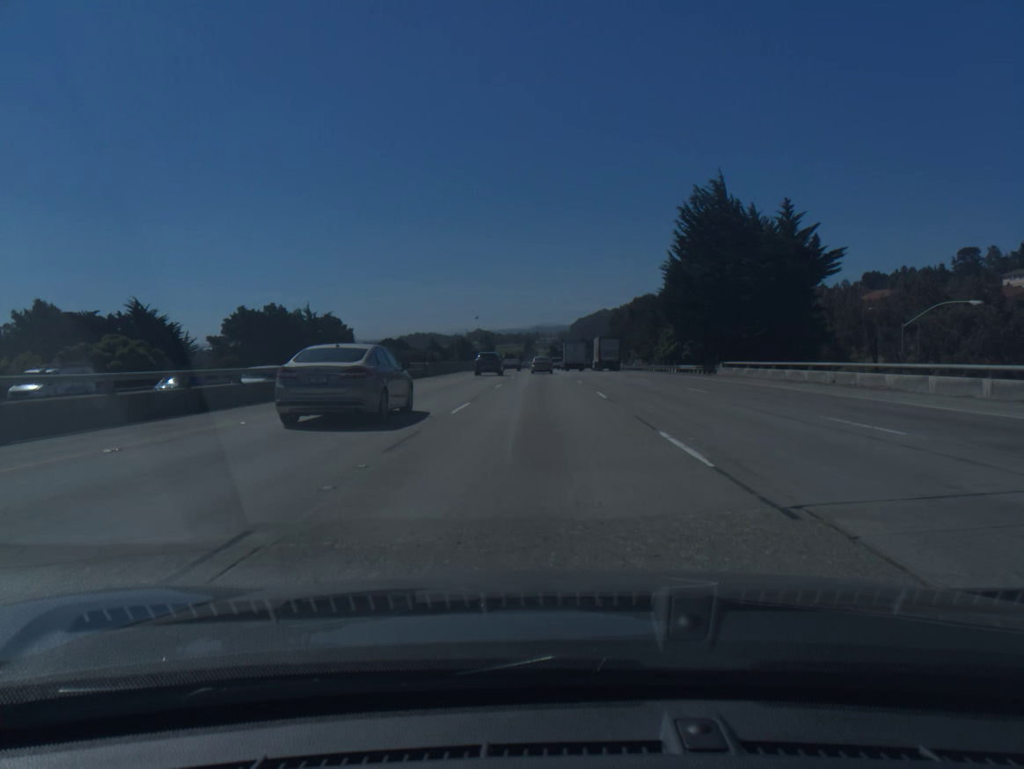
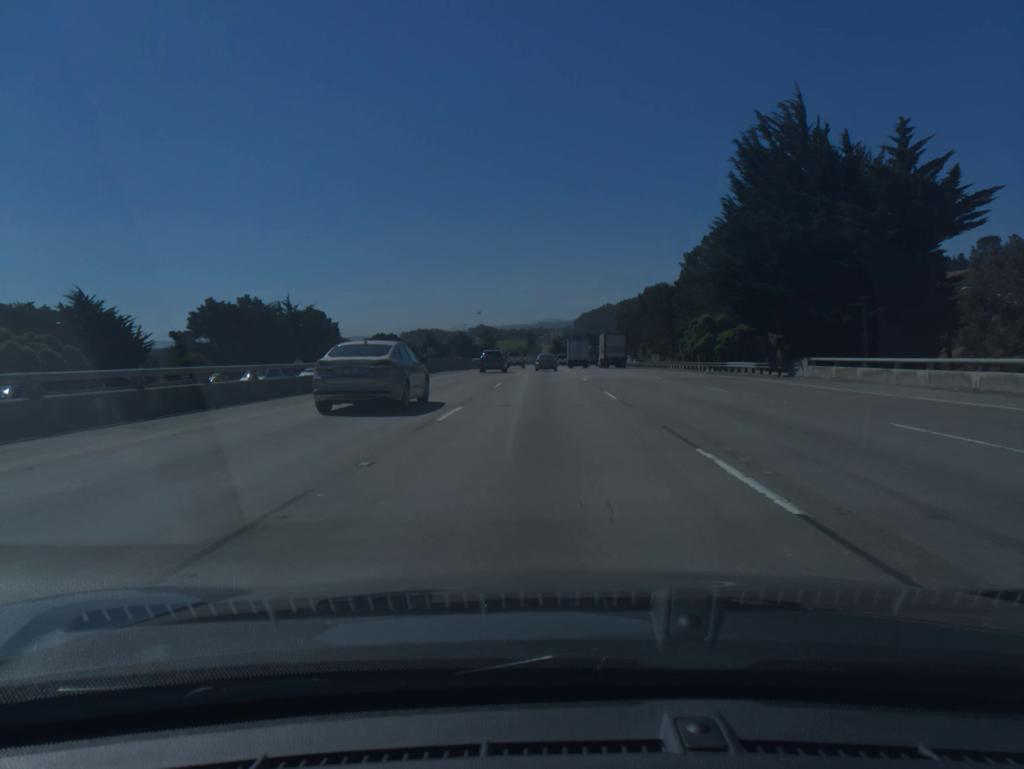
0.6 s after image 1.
(0.0, +17.5) m; 0°
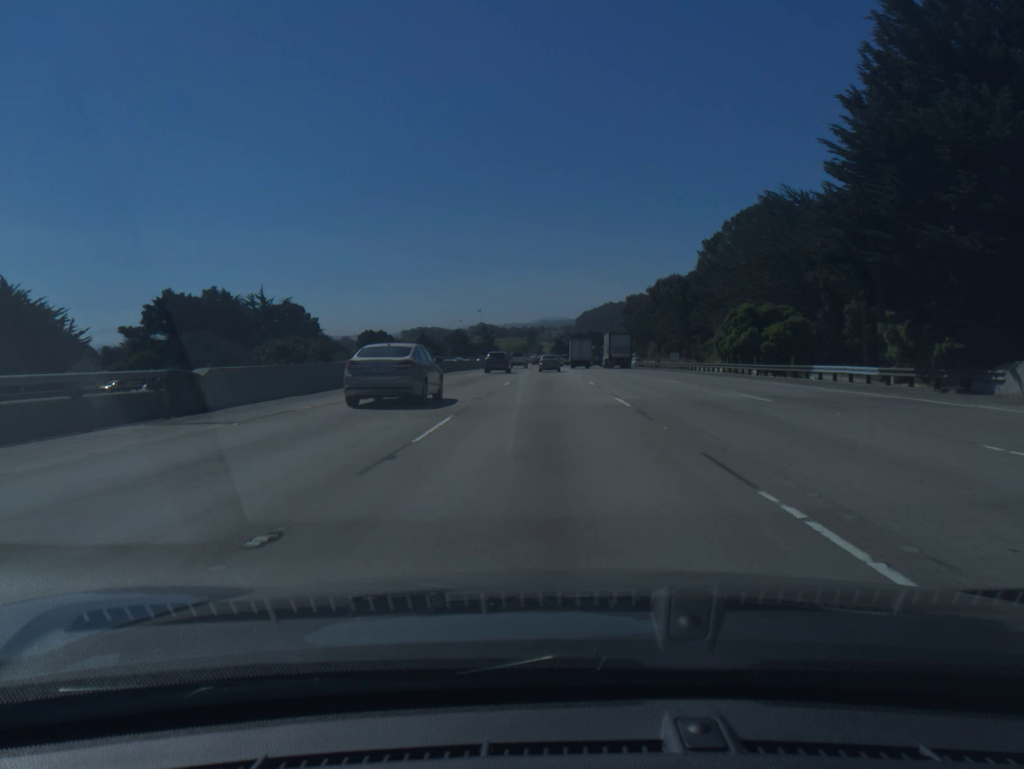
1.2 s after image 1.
(0.0, +17.5) m; 0°
